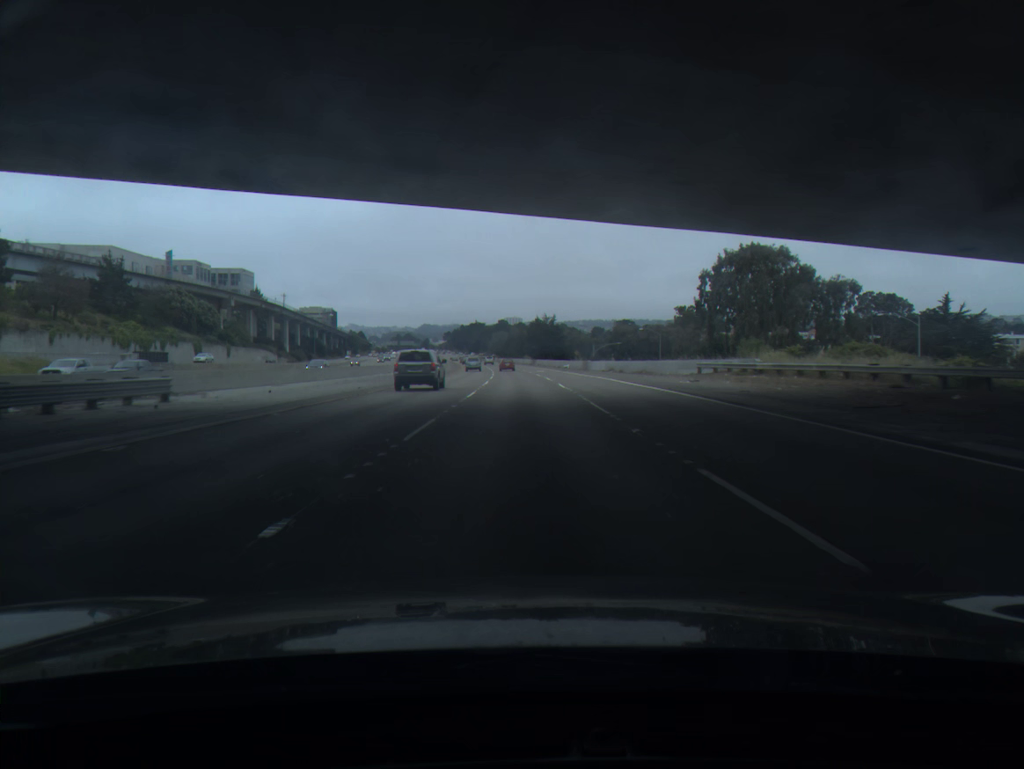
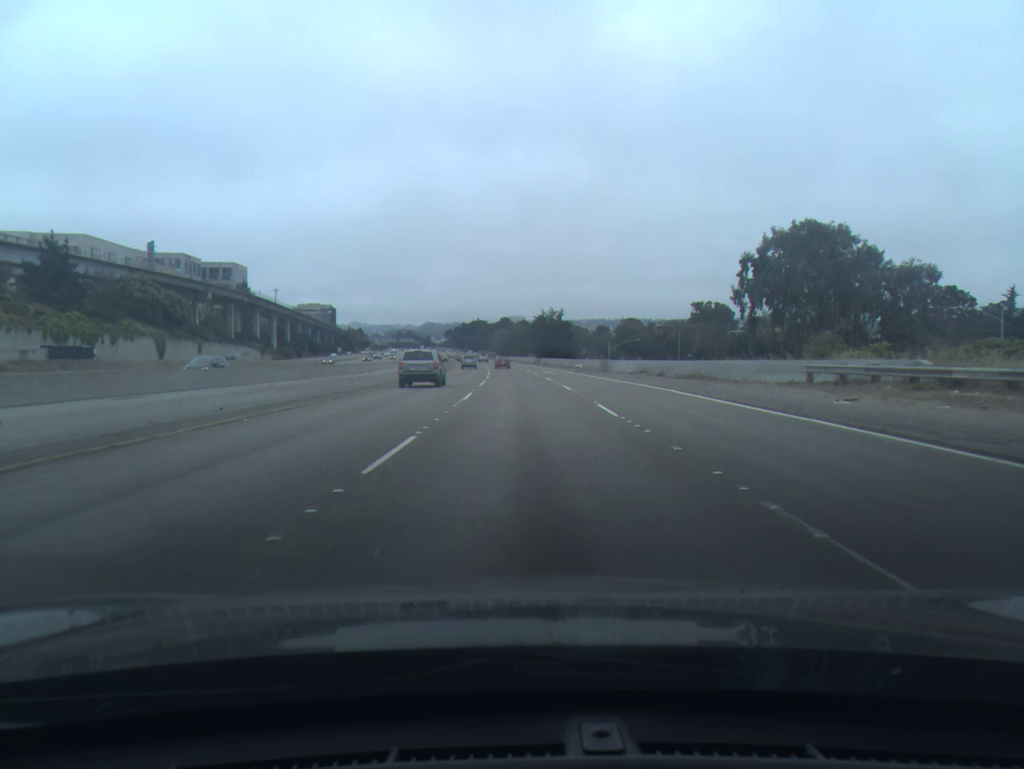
(0.0, +17.3) m; 0°
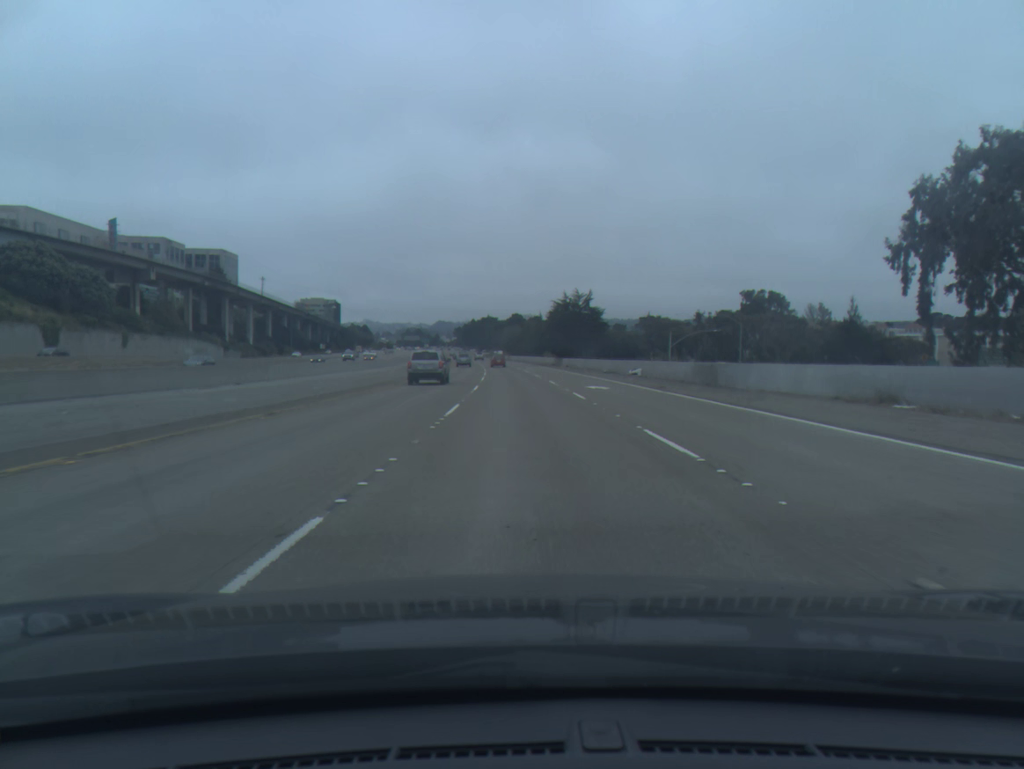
(-0.2, +35.0) m; -1°
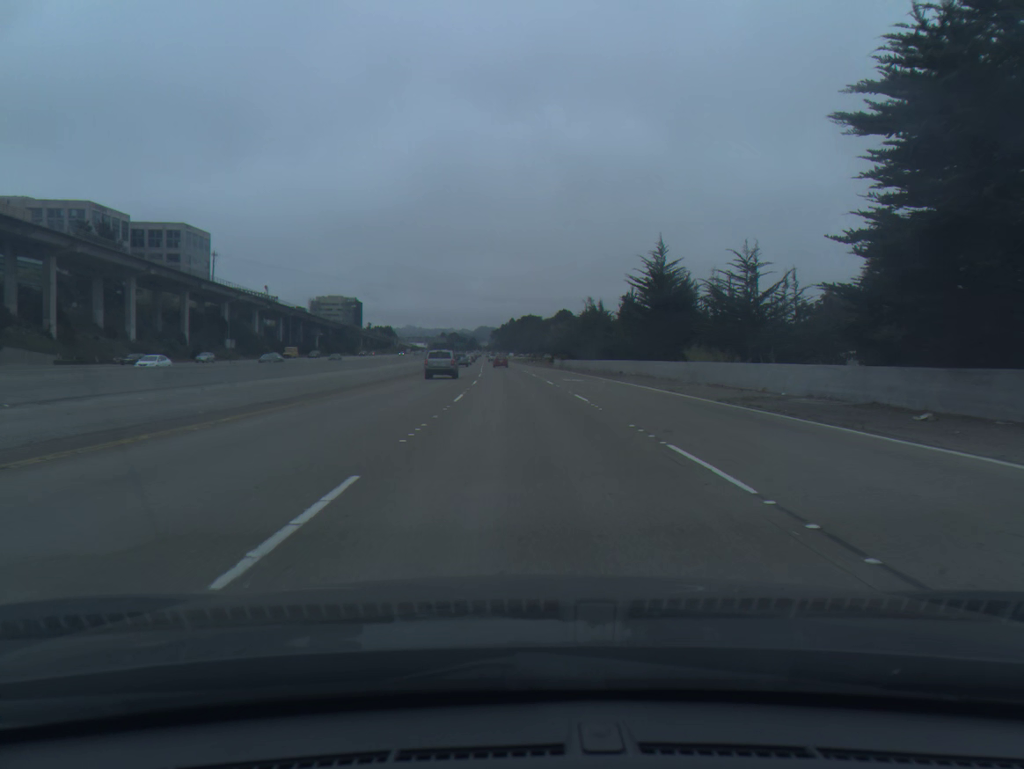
(-2.5, +89.7) m; -3°
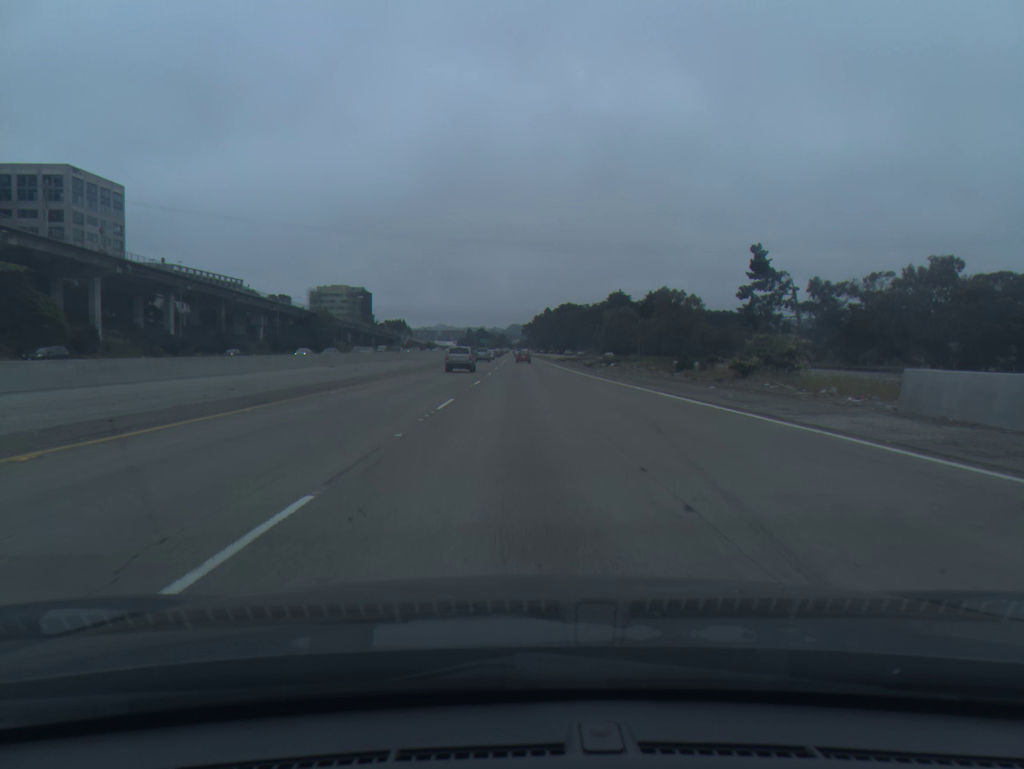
(-2.4, +91.5) m; -2°
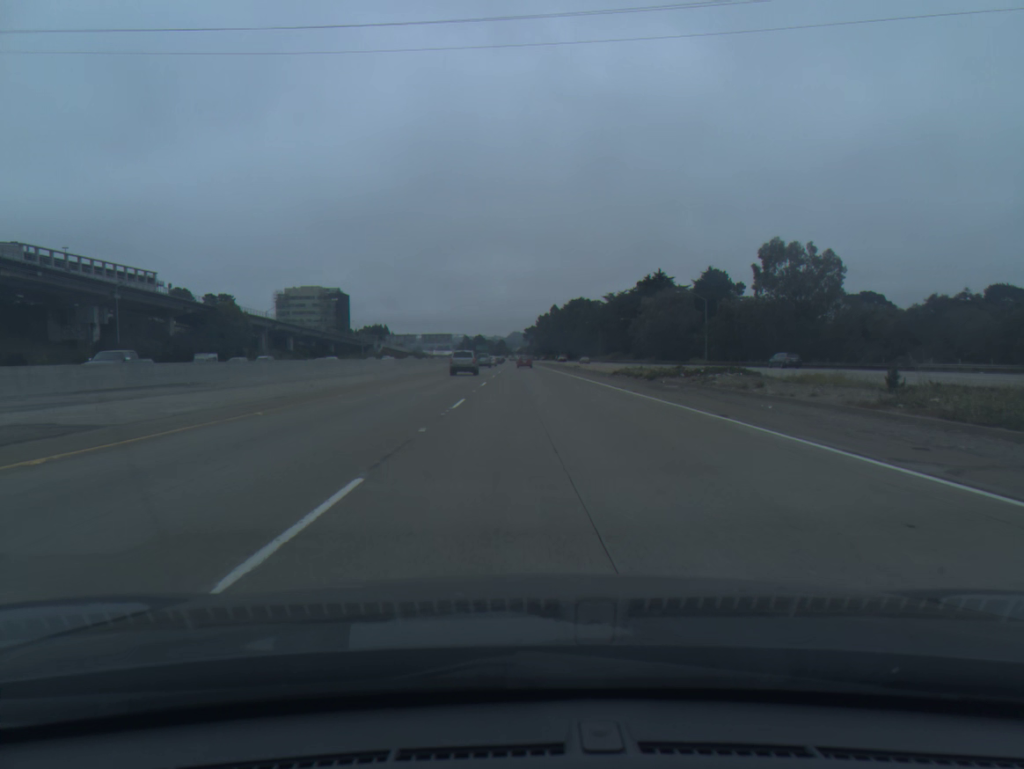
(-0.2, +72.6) m; 0°
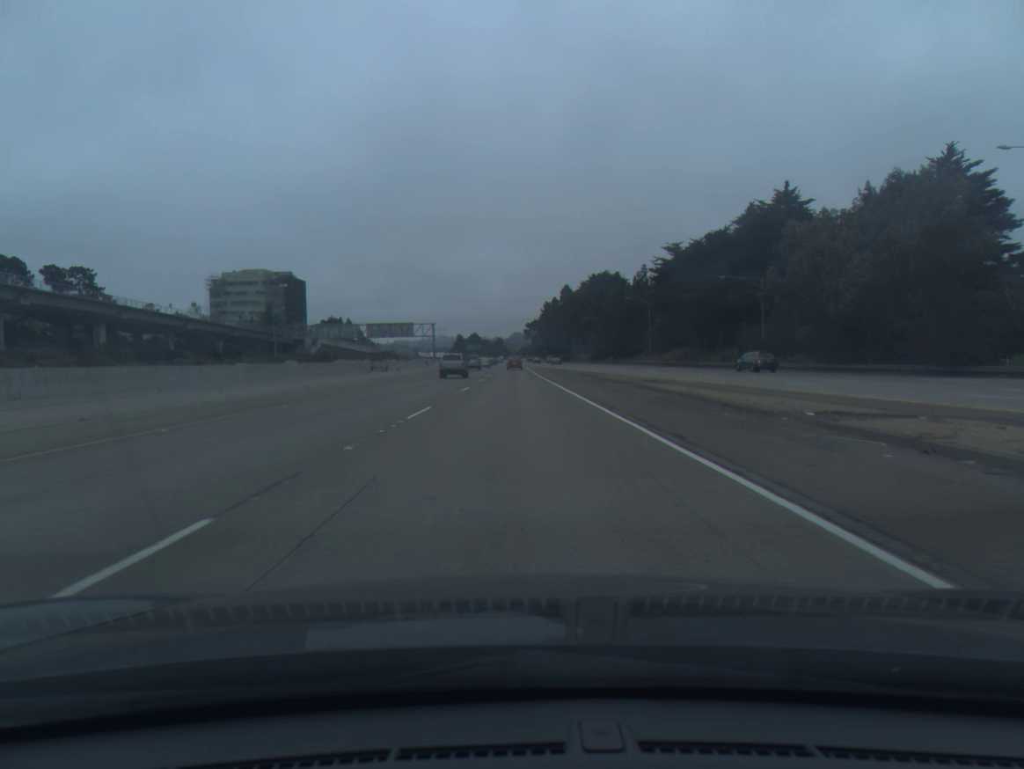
(+0.8, +90.4) m; 0°
